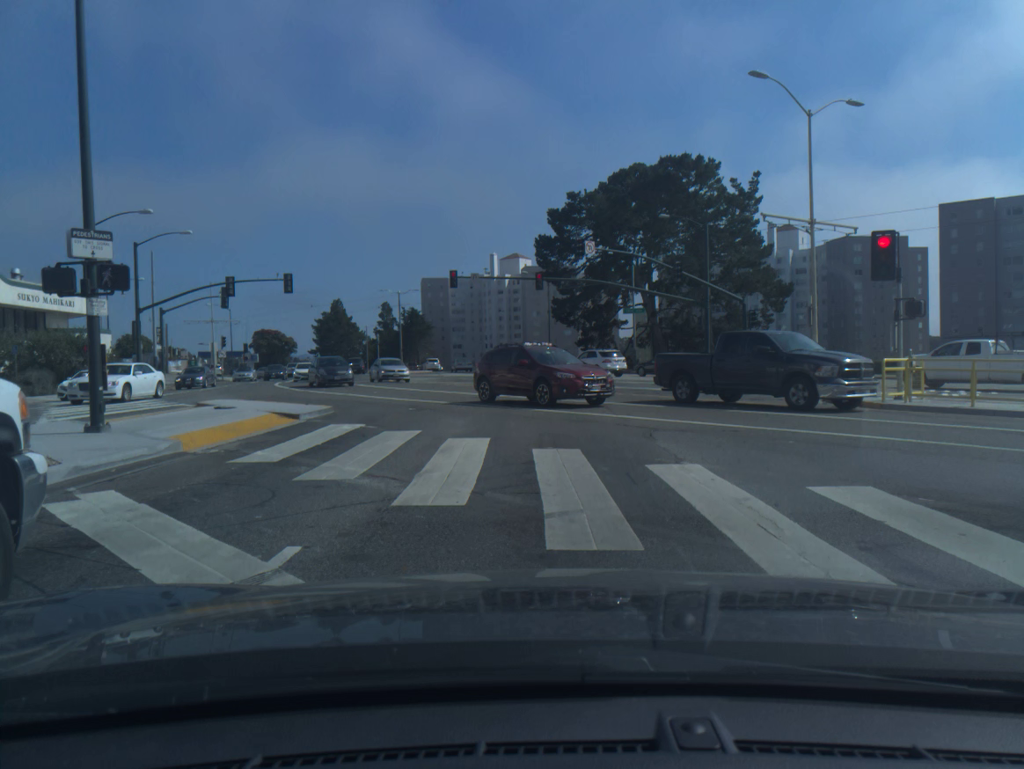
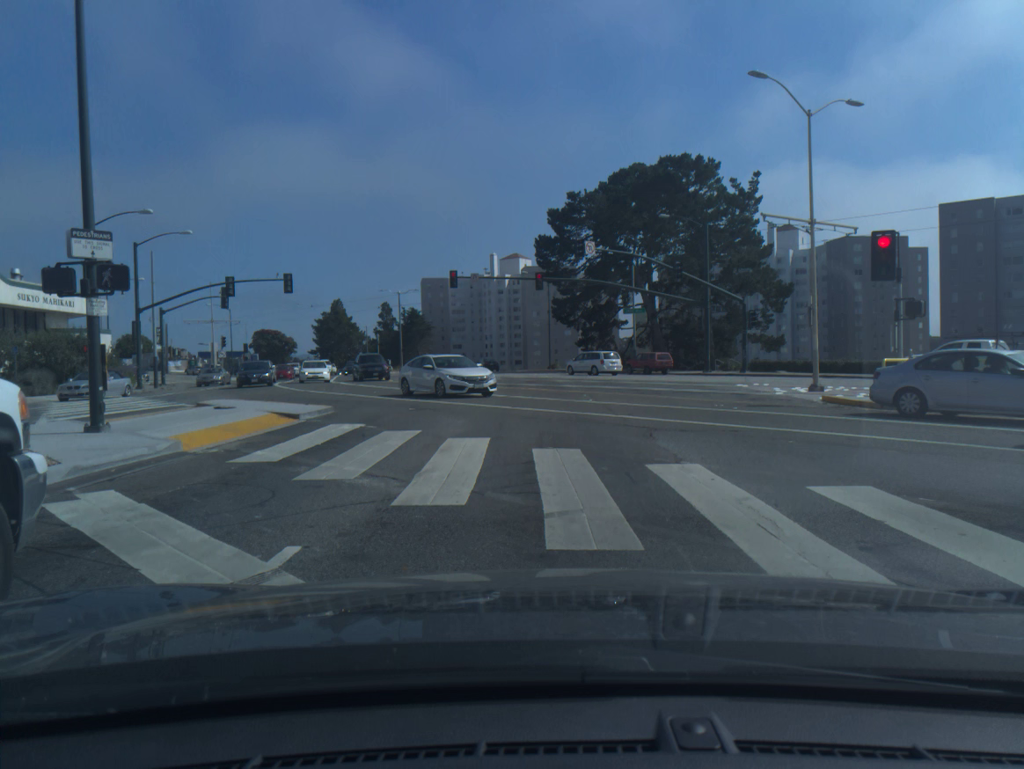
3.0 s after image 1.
(0.0, 0.0) m; 0°
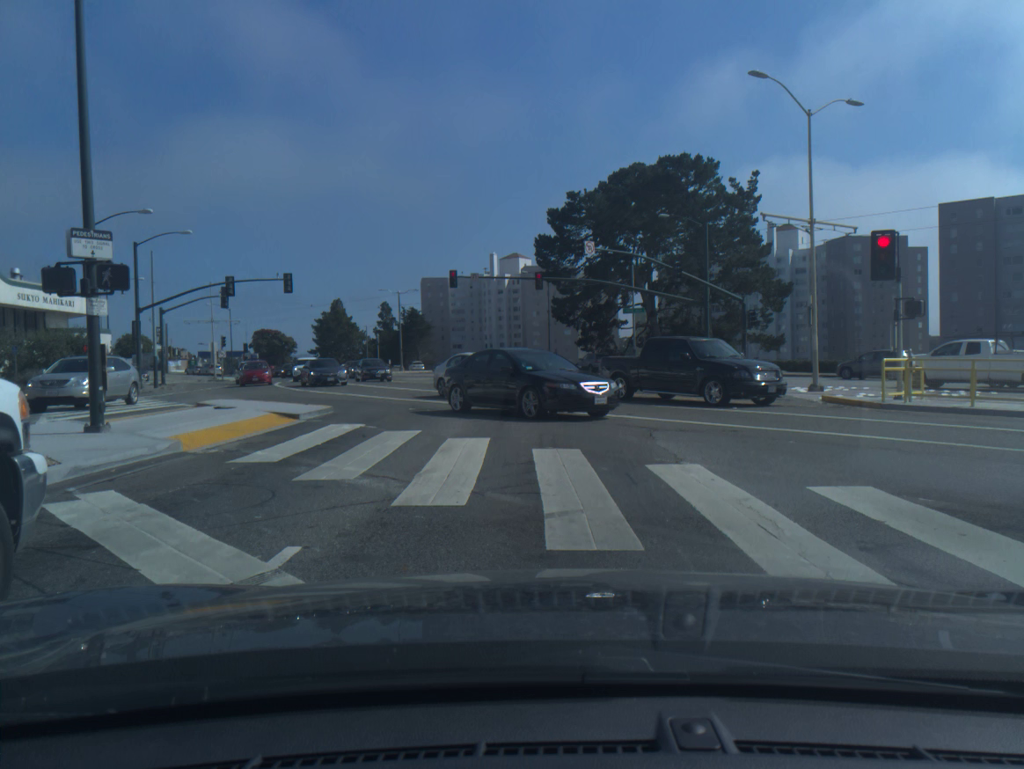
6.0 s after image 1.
(0.0, 0.0) m; 0°
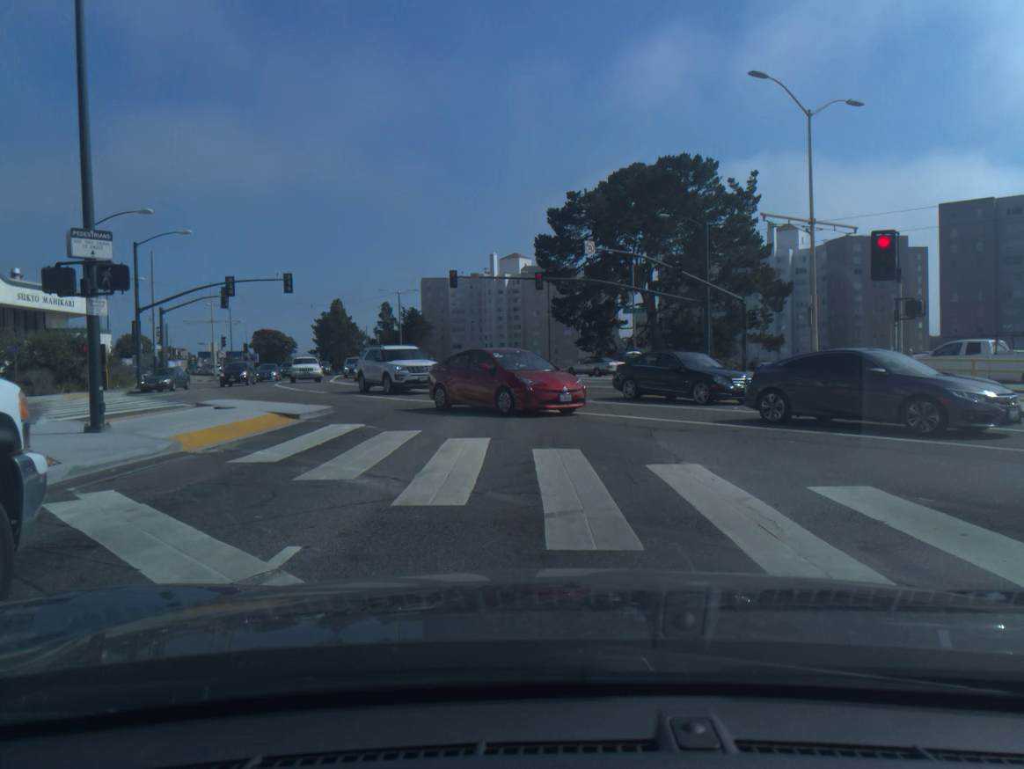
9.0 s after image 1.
(0.0, 0.0) m; 0°
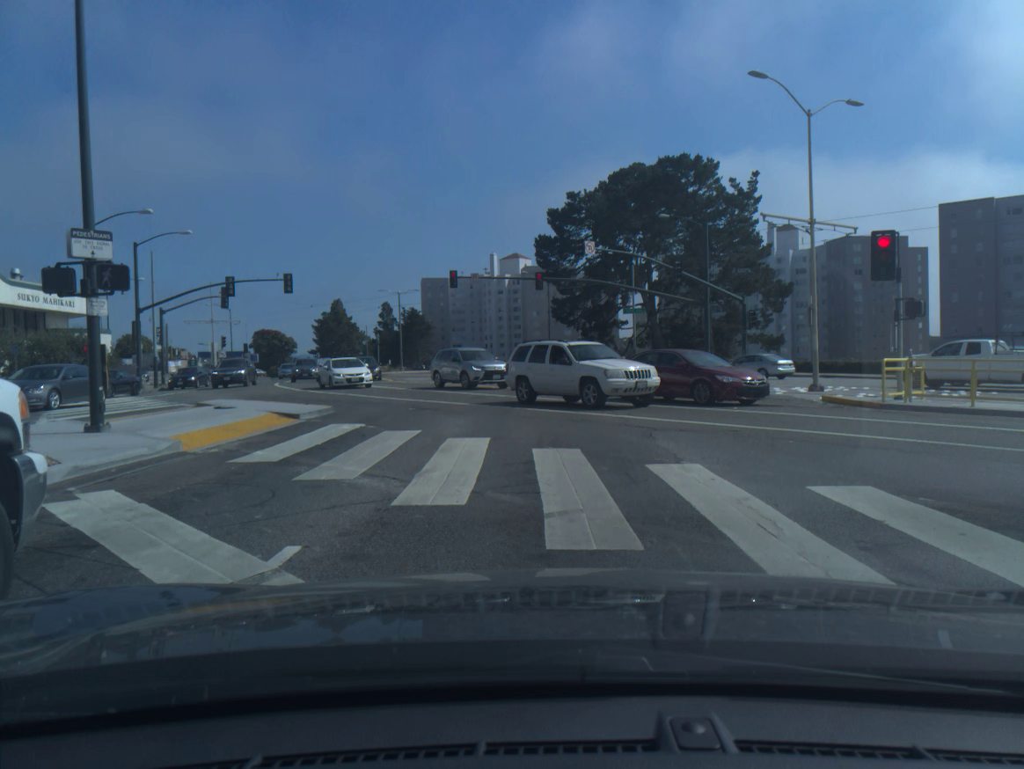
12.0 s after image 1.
(0.0, 0.0) m; 0°
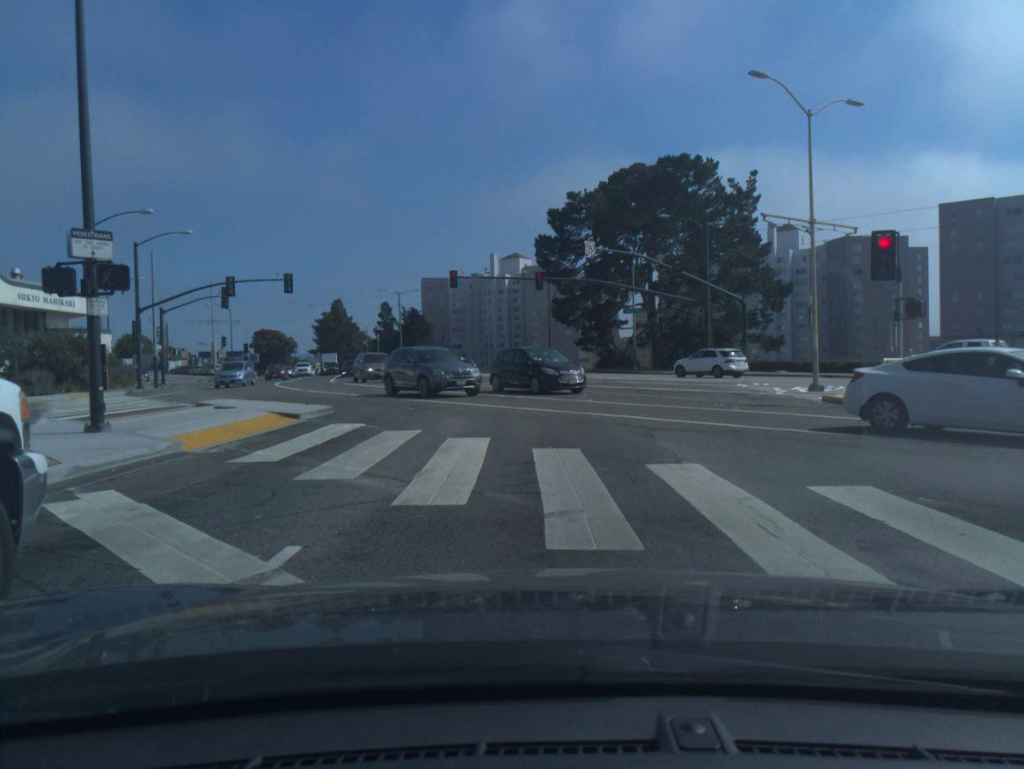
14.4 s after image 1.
(0.0, 0.0) m; 0°
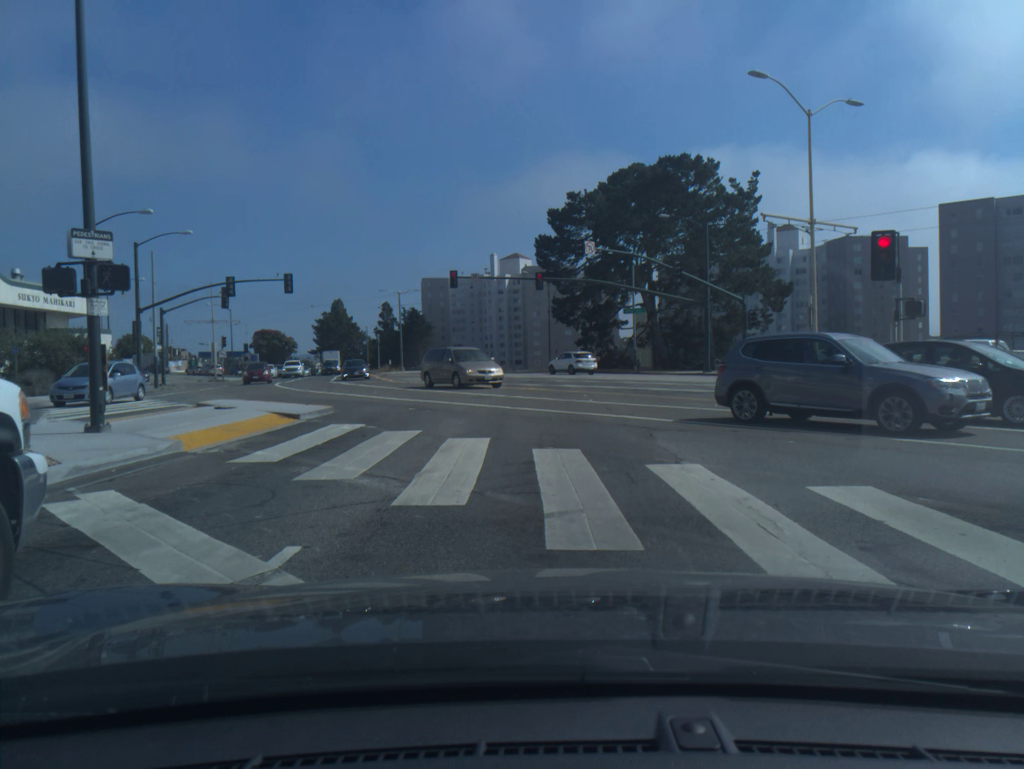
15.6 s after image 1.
(0.0, 0.0) m; 0°
